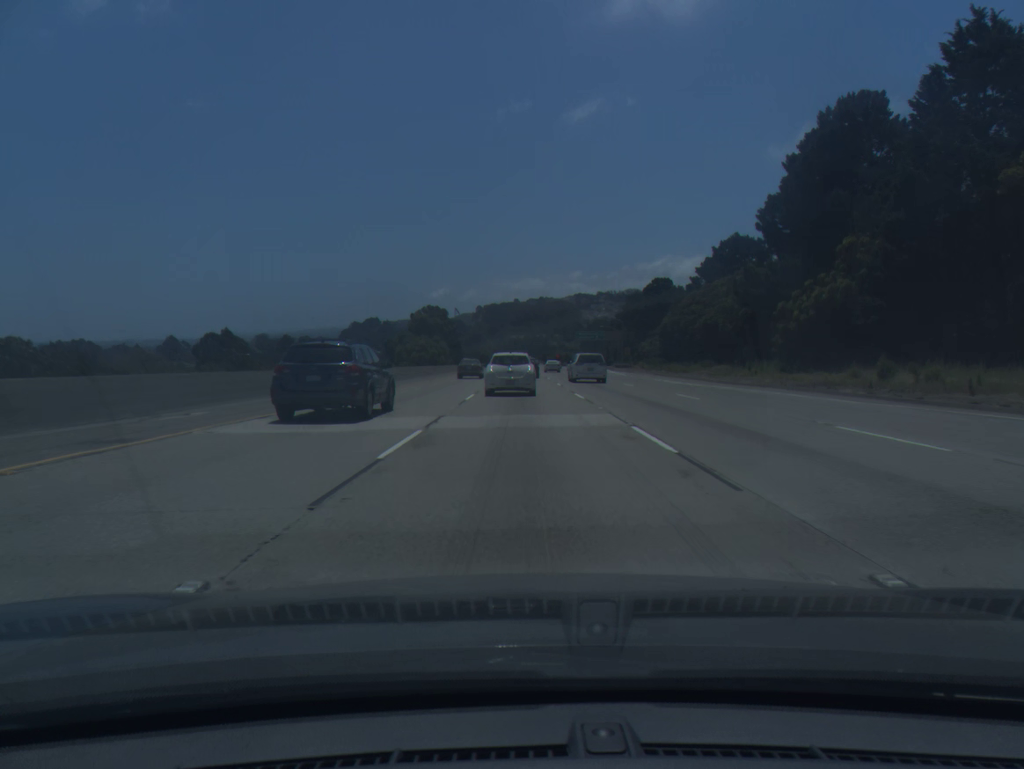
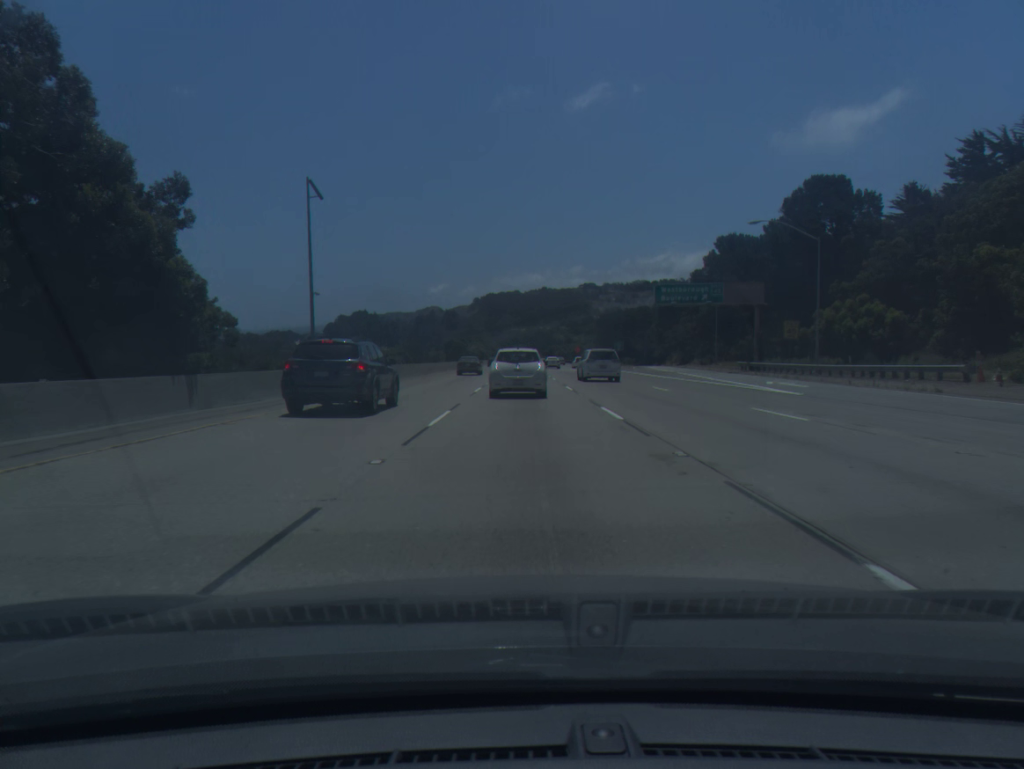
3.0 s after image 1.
(+0.2, +97.2) m; 0°
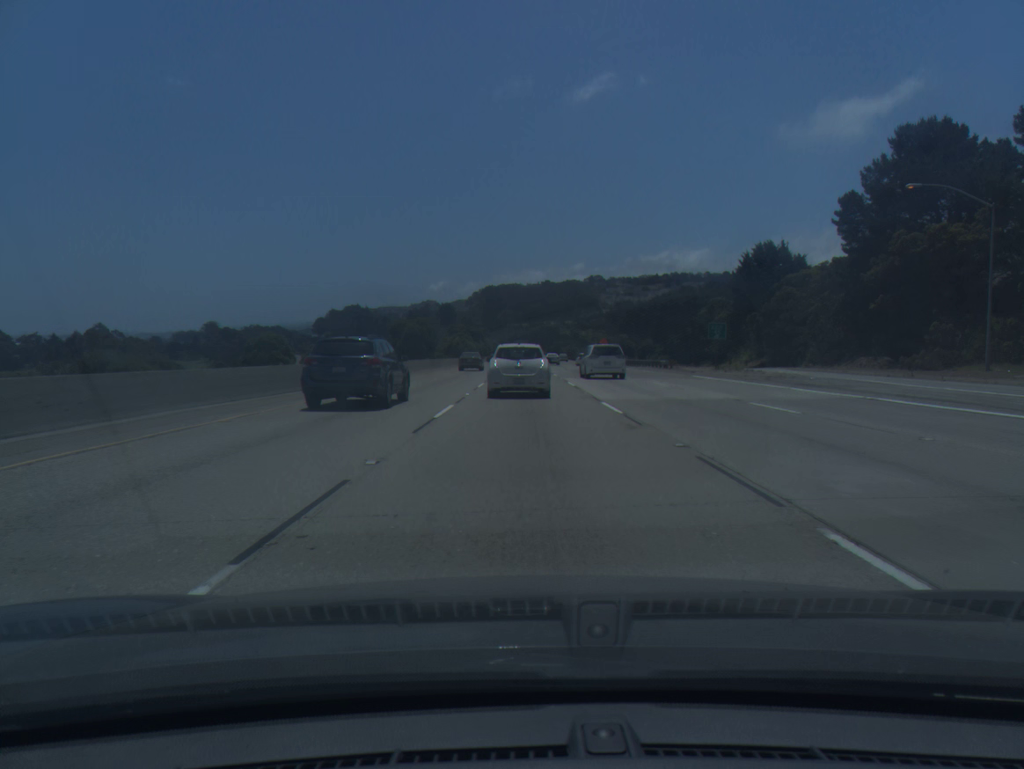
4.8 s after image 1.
(0.0, +57.9) m; 0°
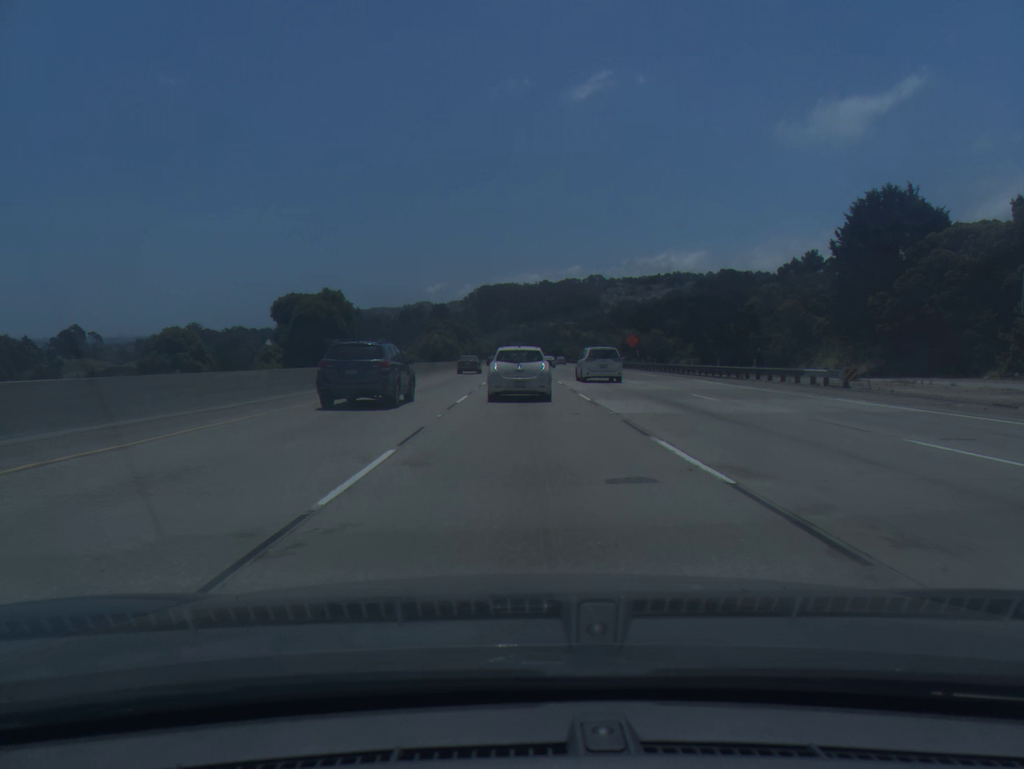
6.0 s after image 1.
(0.0, +37.7) m; 0°
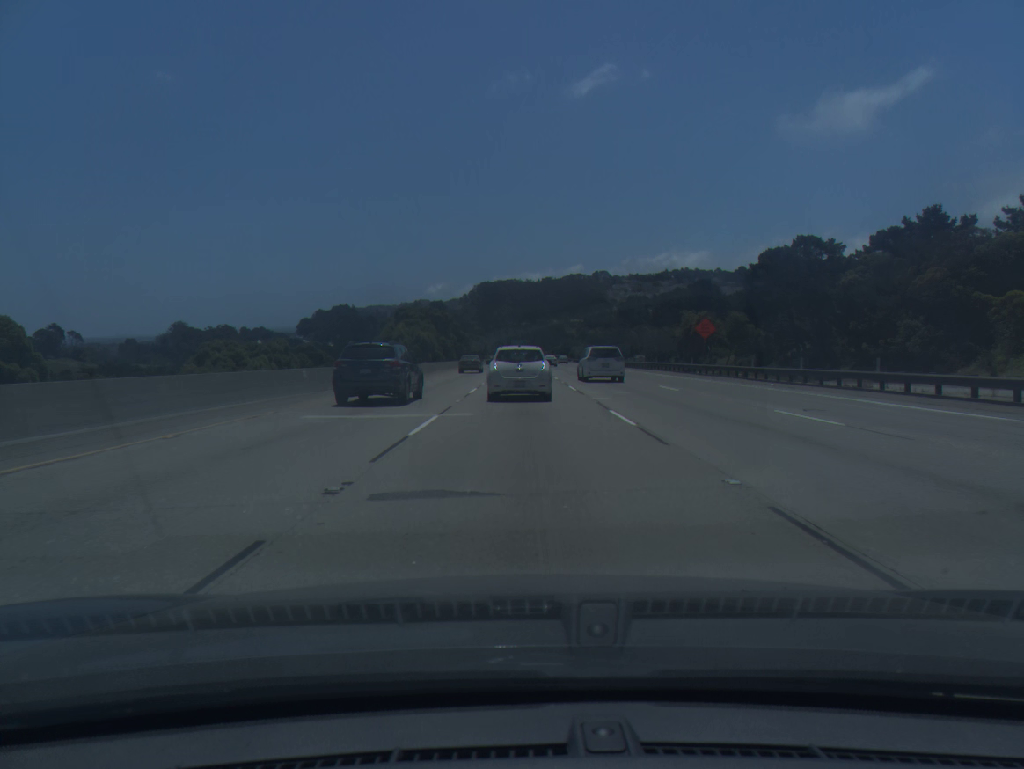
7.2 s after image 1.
(-0.1, +37.7) m; 0°
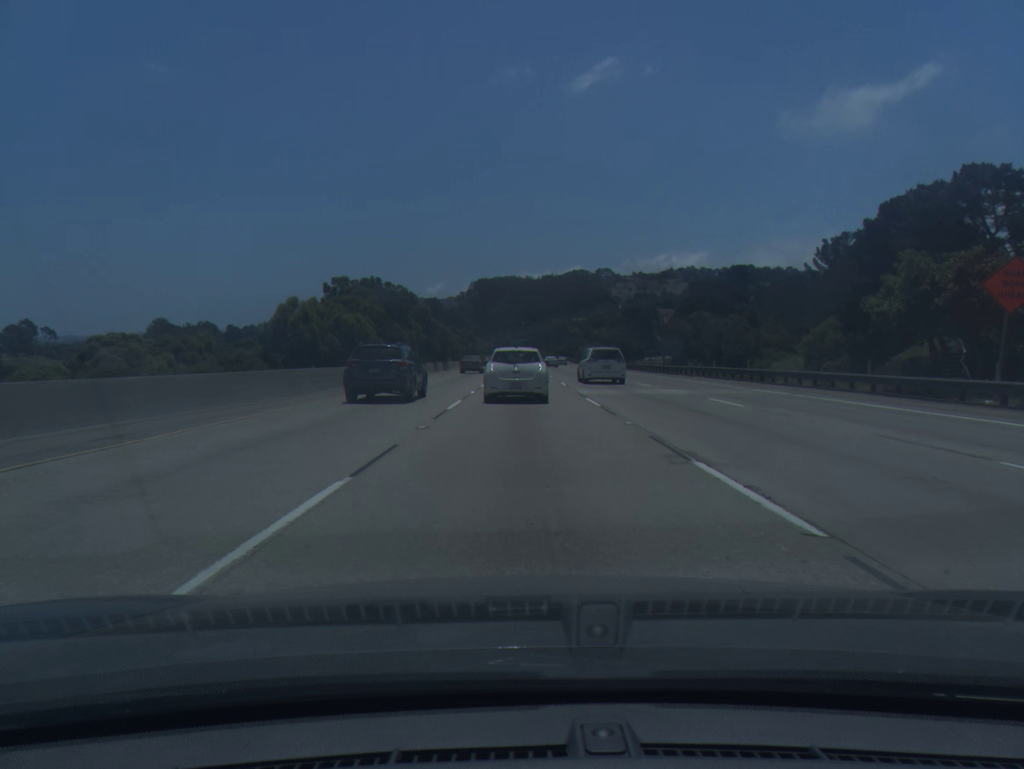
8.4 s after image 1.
(0.0, +37.6) m; 0°
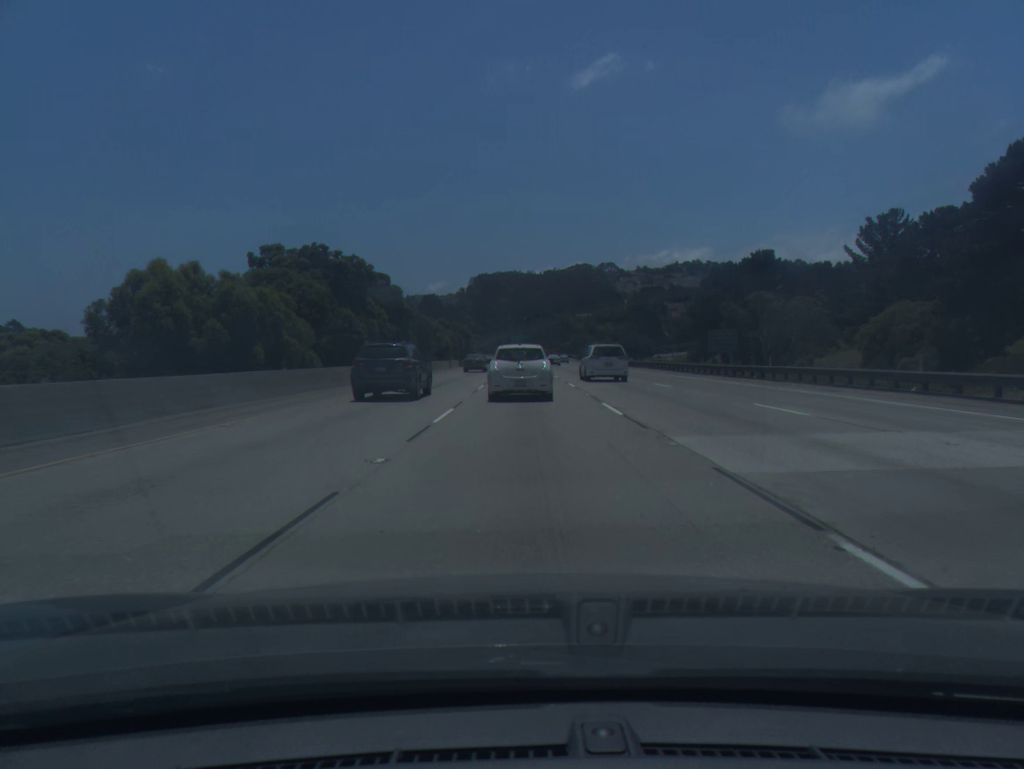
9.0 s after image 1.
(0.0, +18.7) m; 0°
